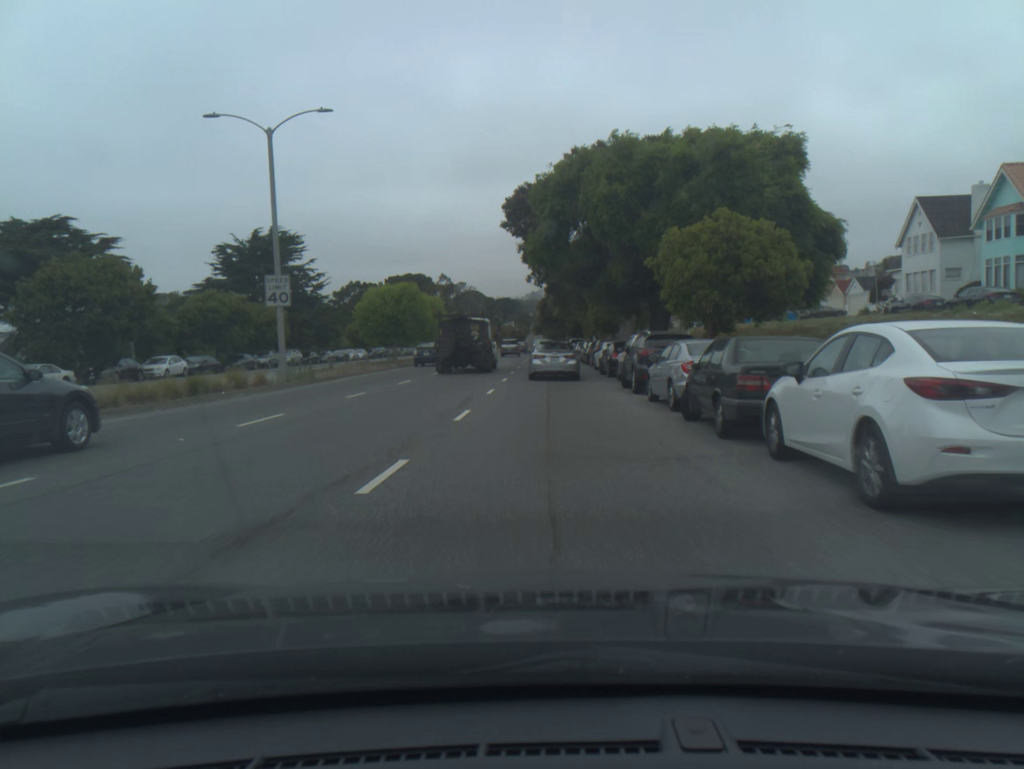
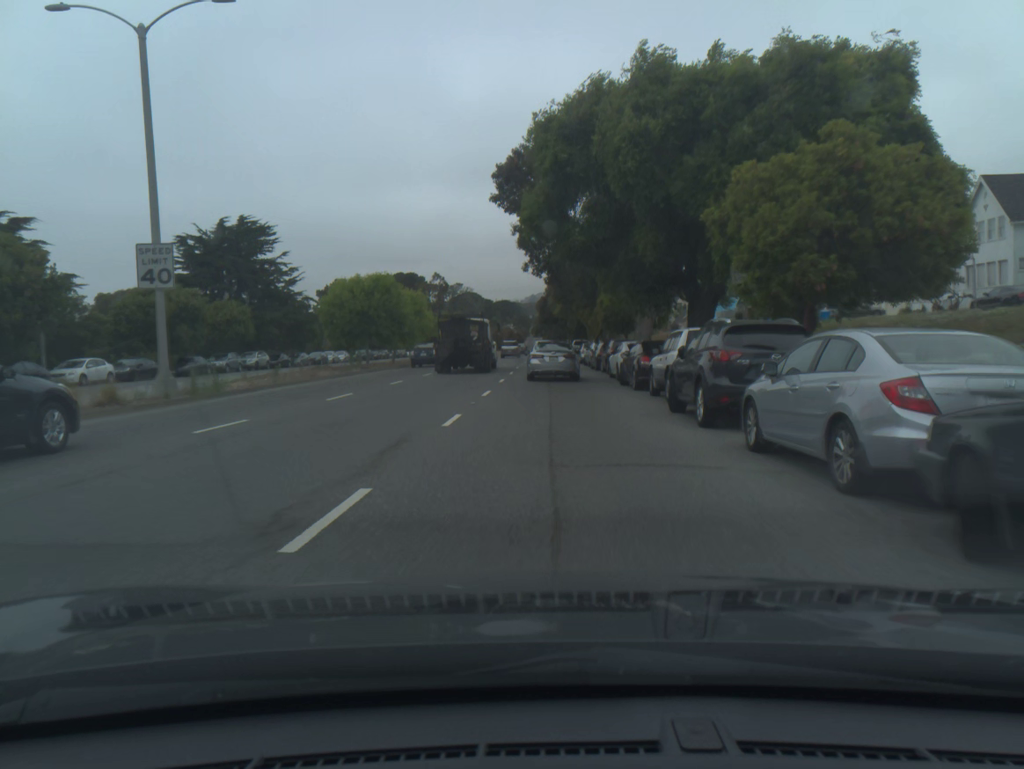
(0.0, +8.9) m; 0°
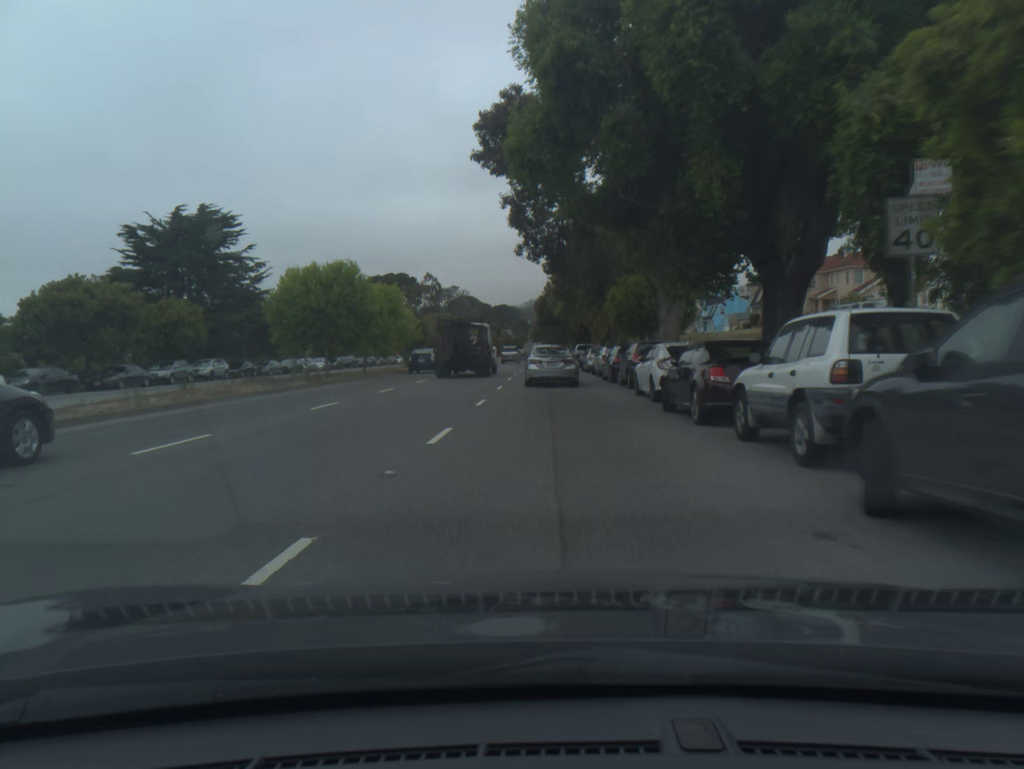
(0.0, +9.0) m; 0°
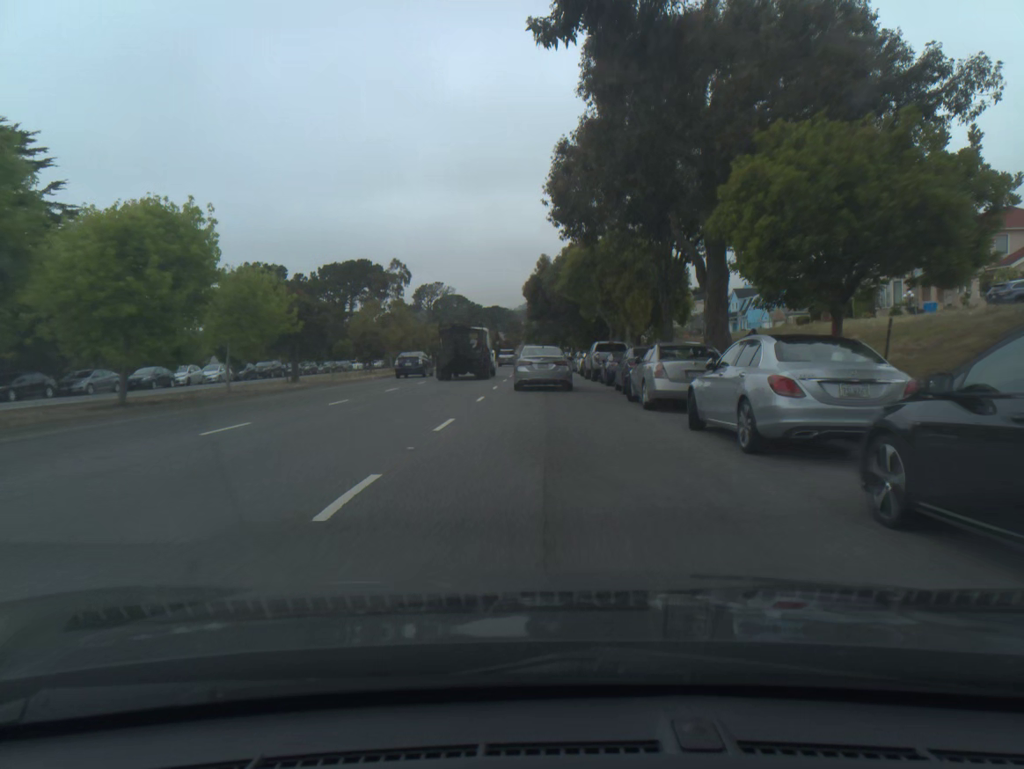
(+0.1, +27.3) m; 0°
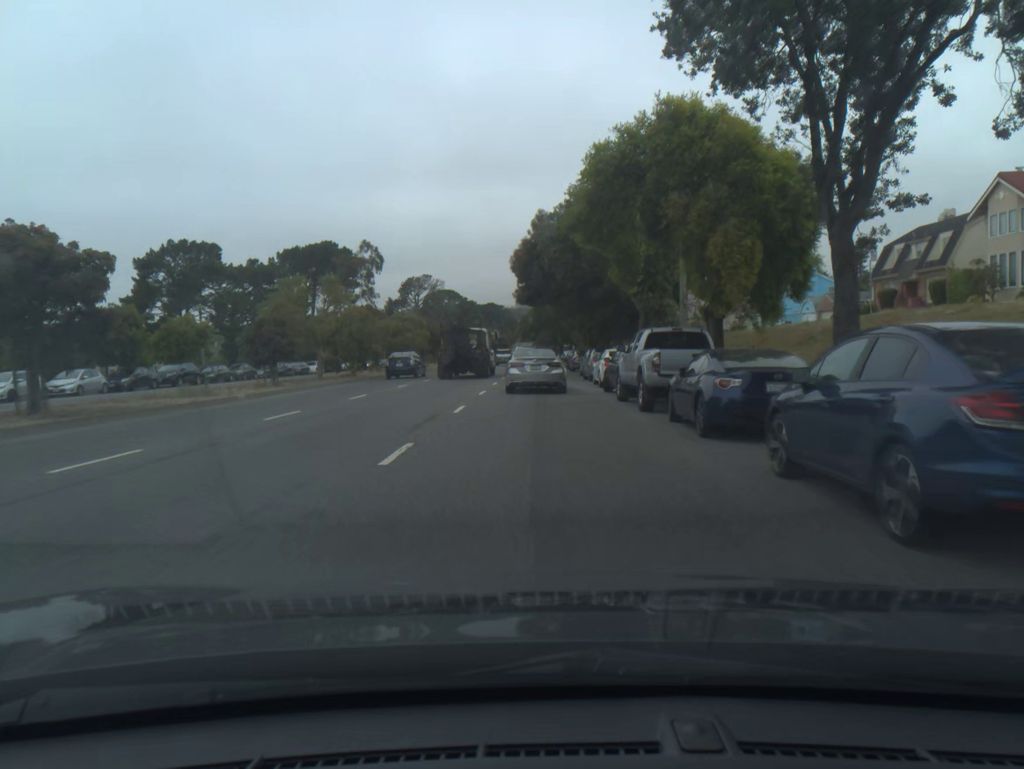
(0.0, +18.1) m; 0°
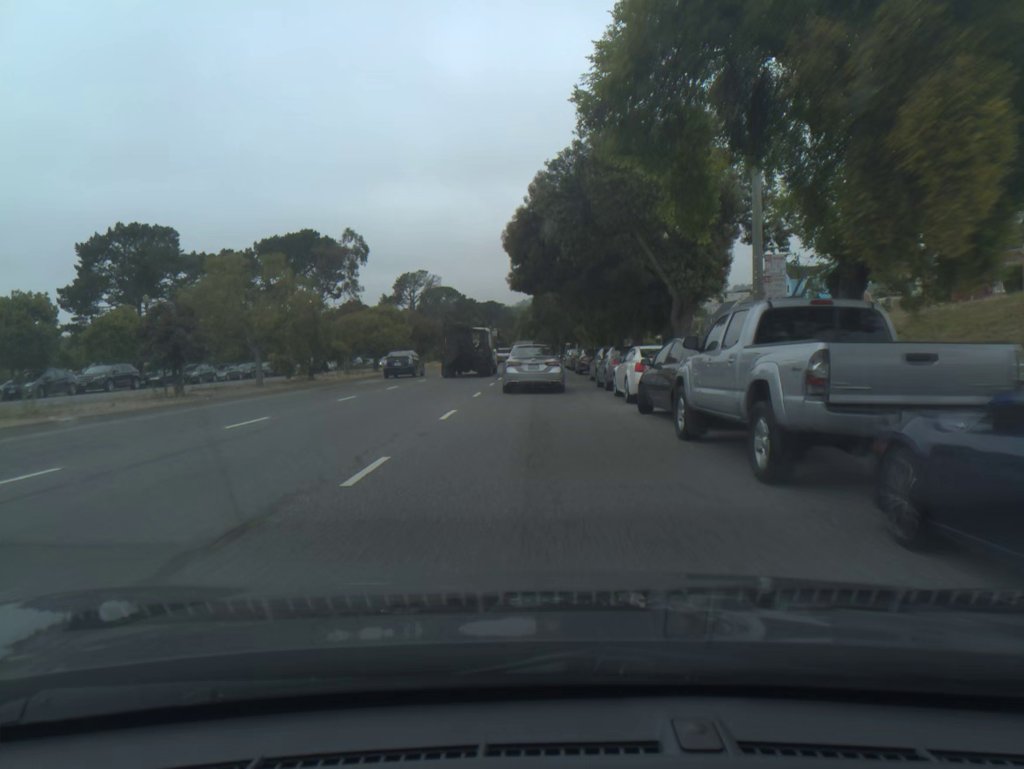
(0.0, +9.0) m; 0°
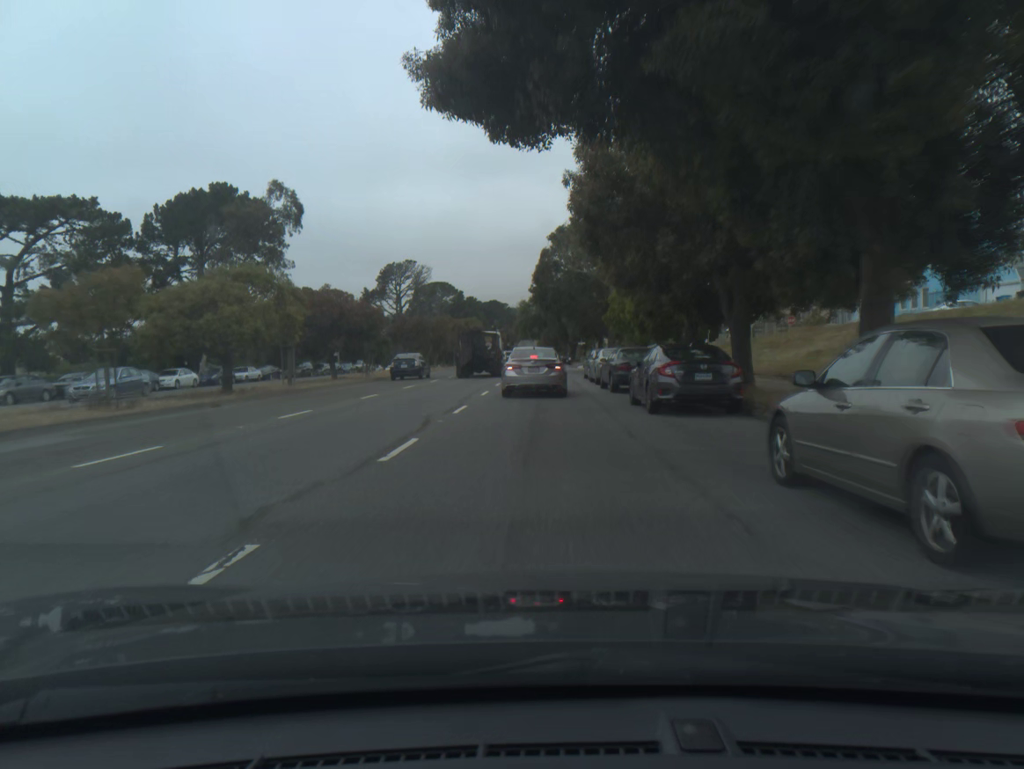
(-0.1, +26.5) m; 0°
